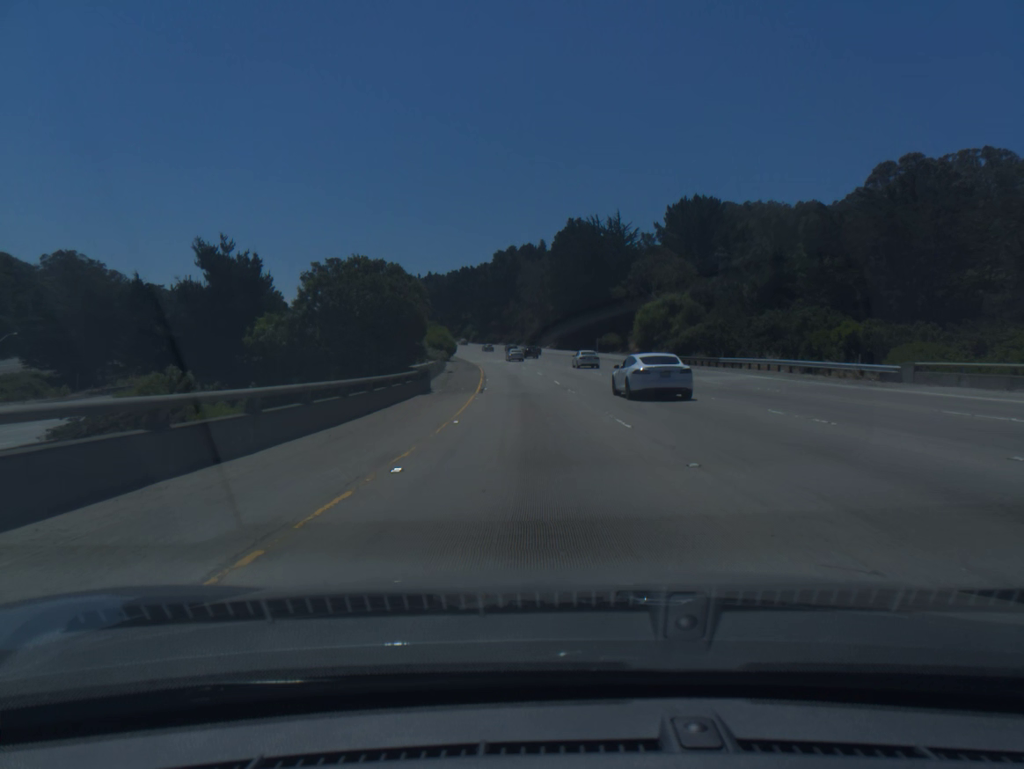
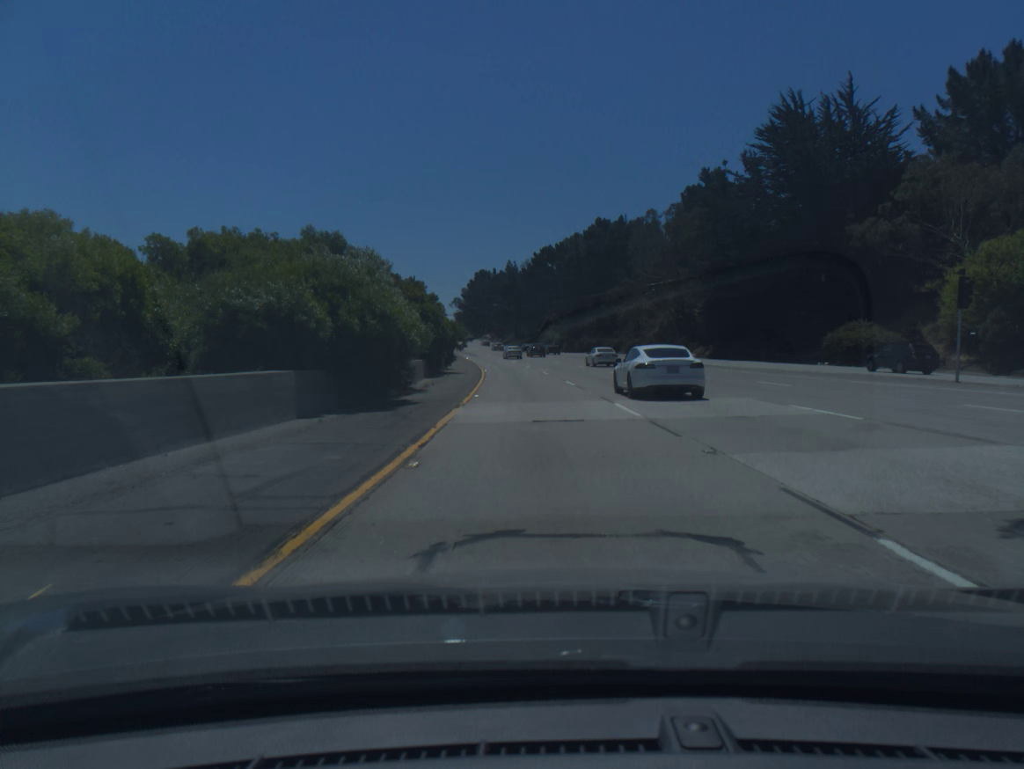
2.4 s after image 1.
(-5.0, +78.9) m; -7°
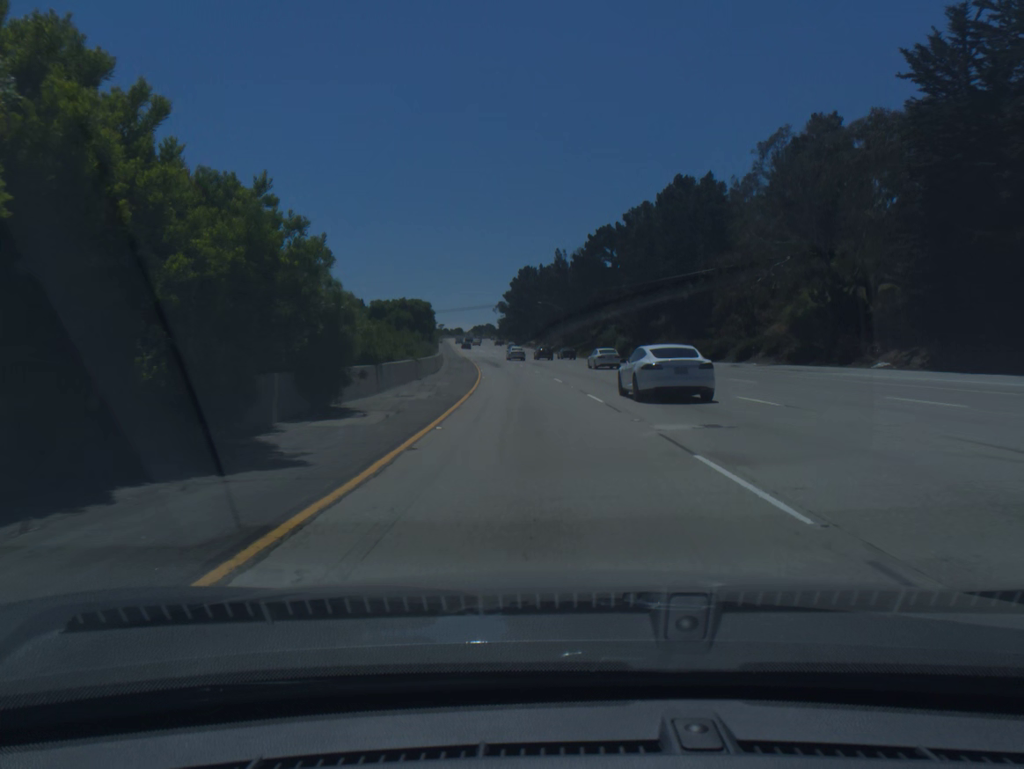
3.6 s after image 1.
(-1.1, +39.2) m; -3°
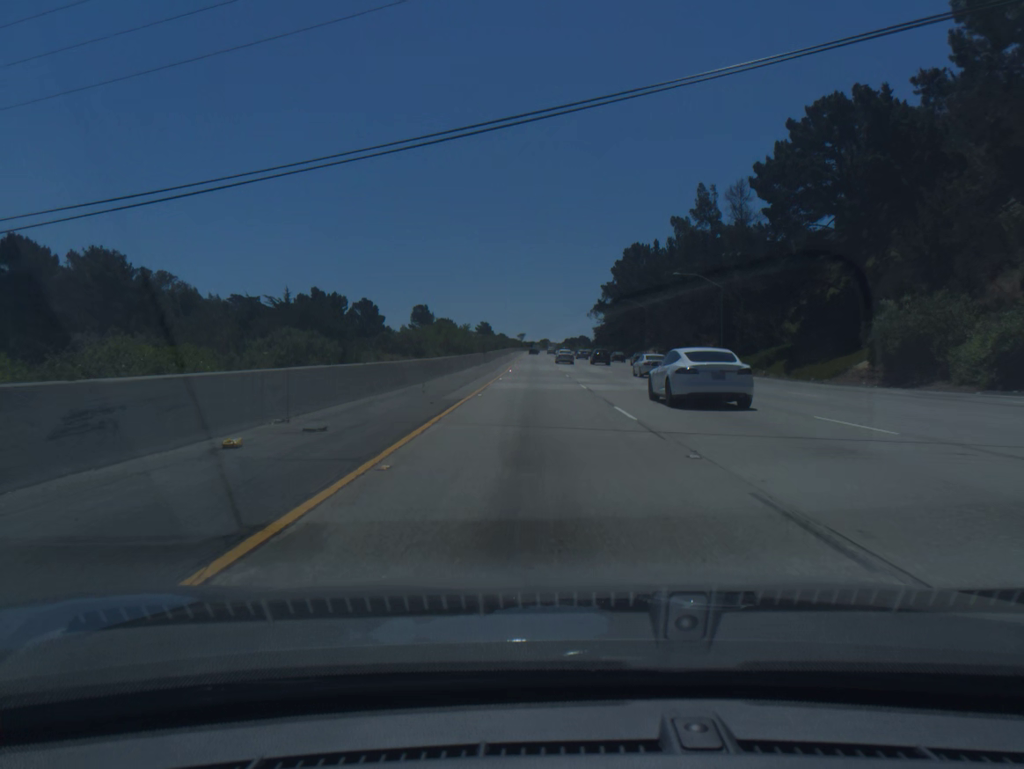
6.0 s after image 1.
(-5.2, +77.5) m; -7°
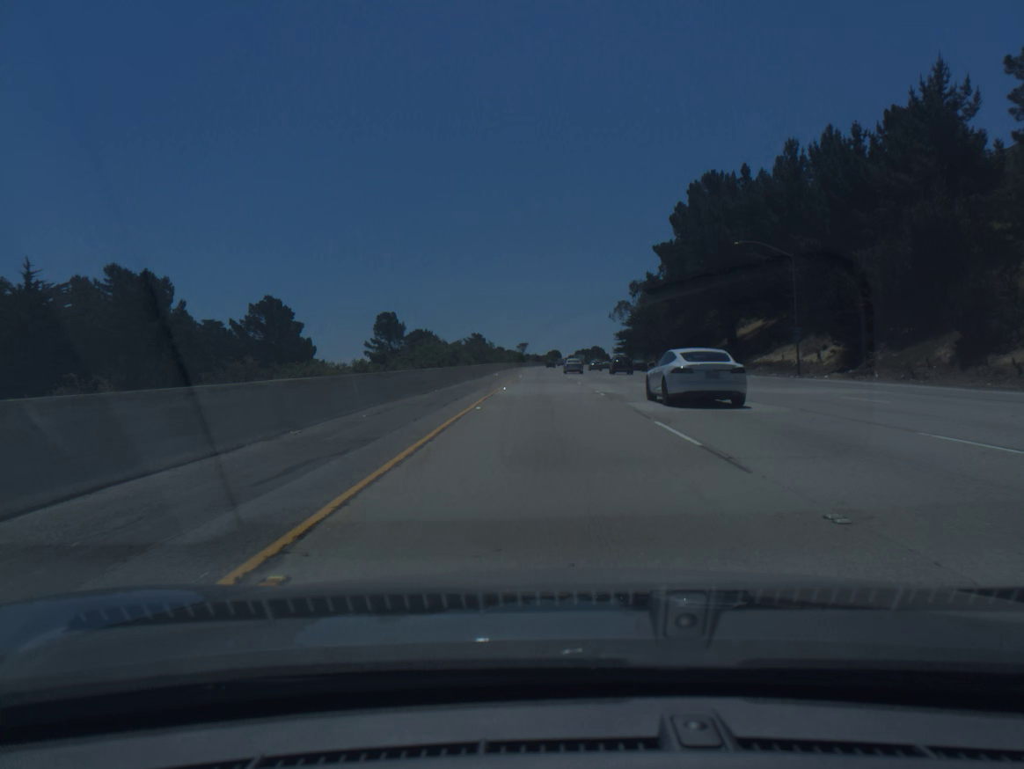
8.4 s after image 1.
(-0.9, +77.2) m; 0°
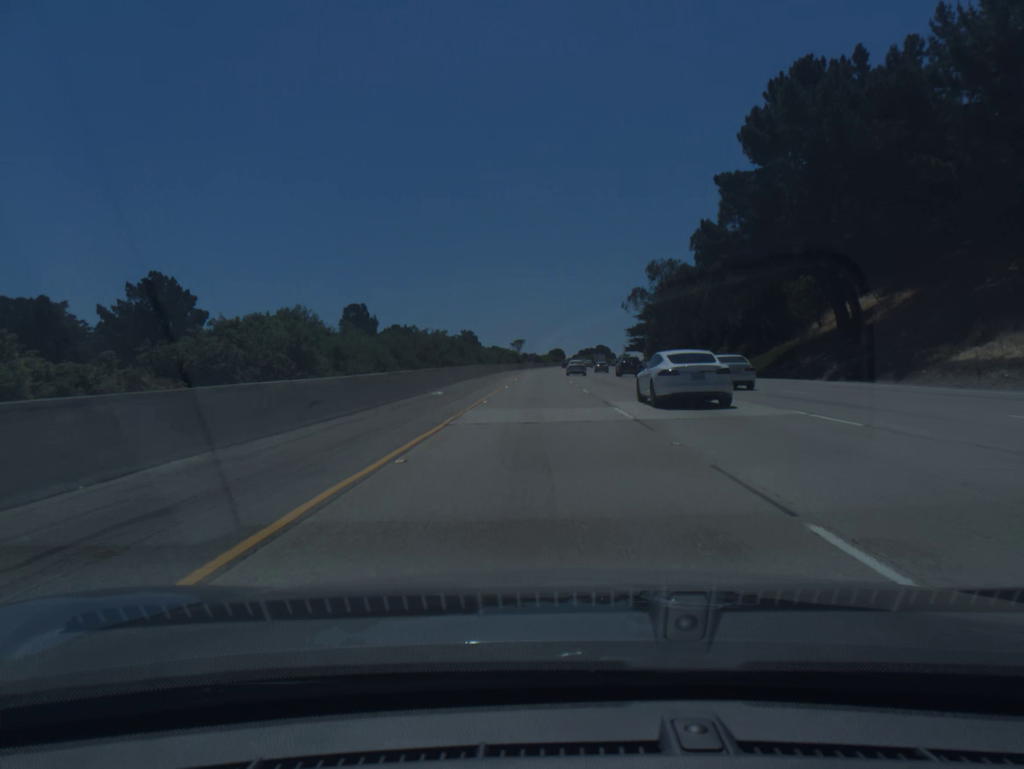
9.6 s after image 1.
(+0.1, +38.3) m; 0°
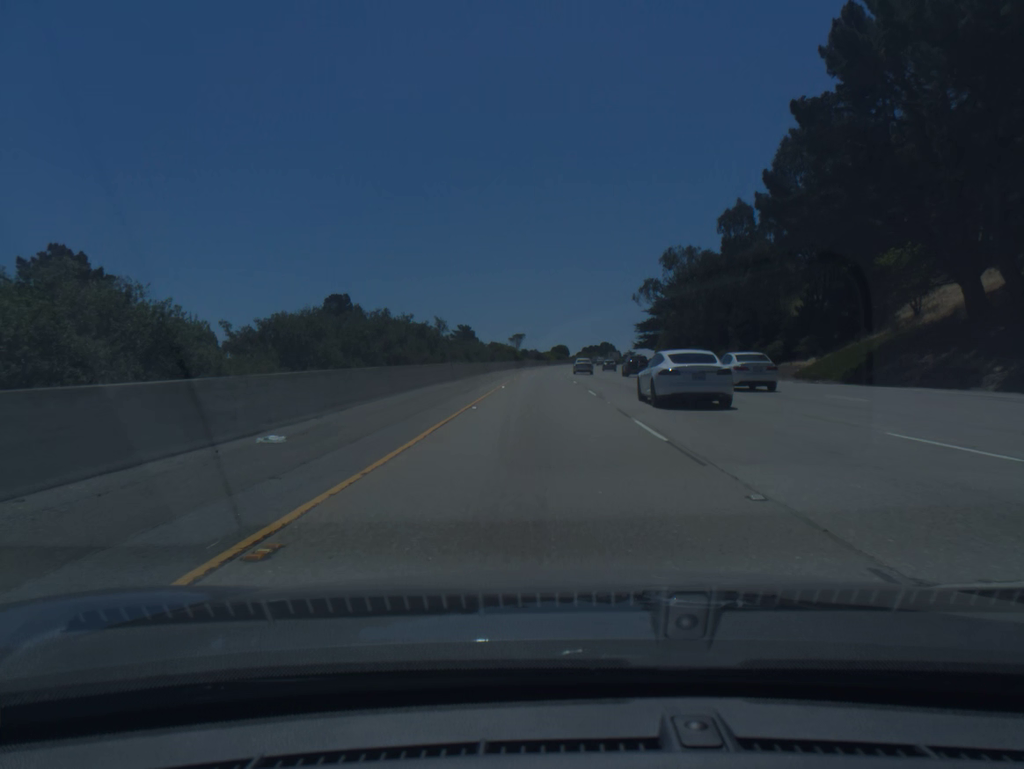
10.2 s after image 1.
(-0.1, +19.2) m; 0°
